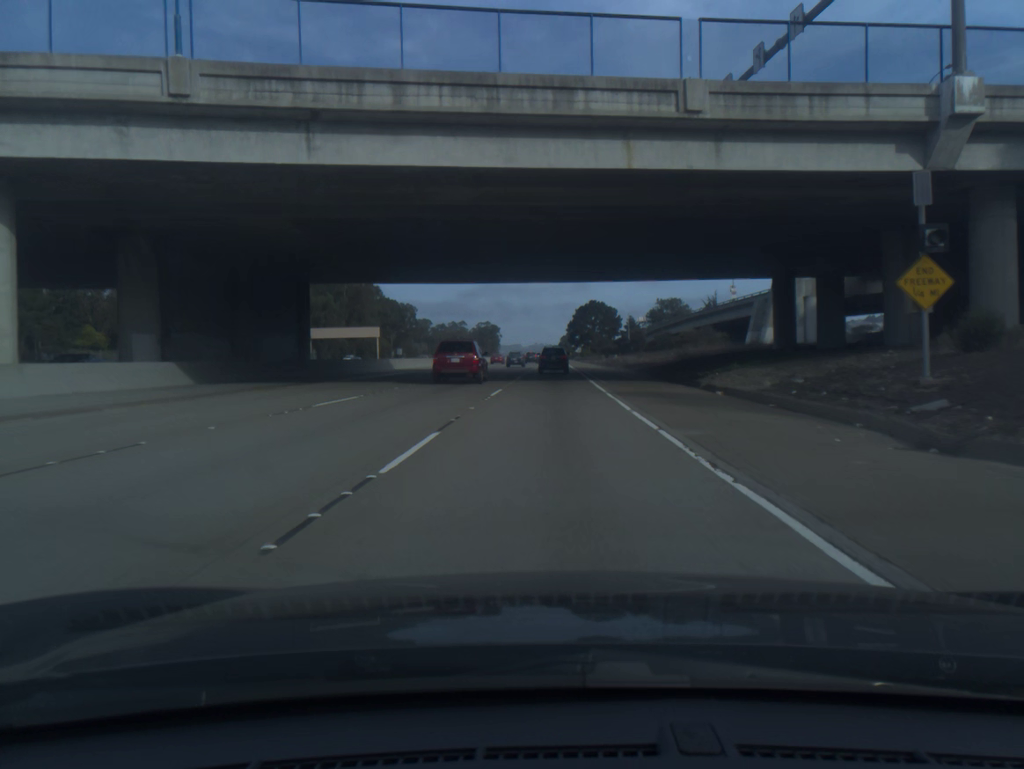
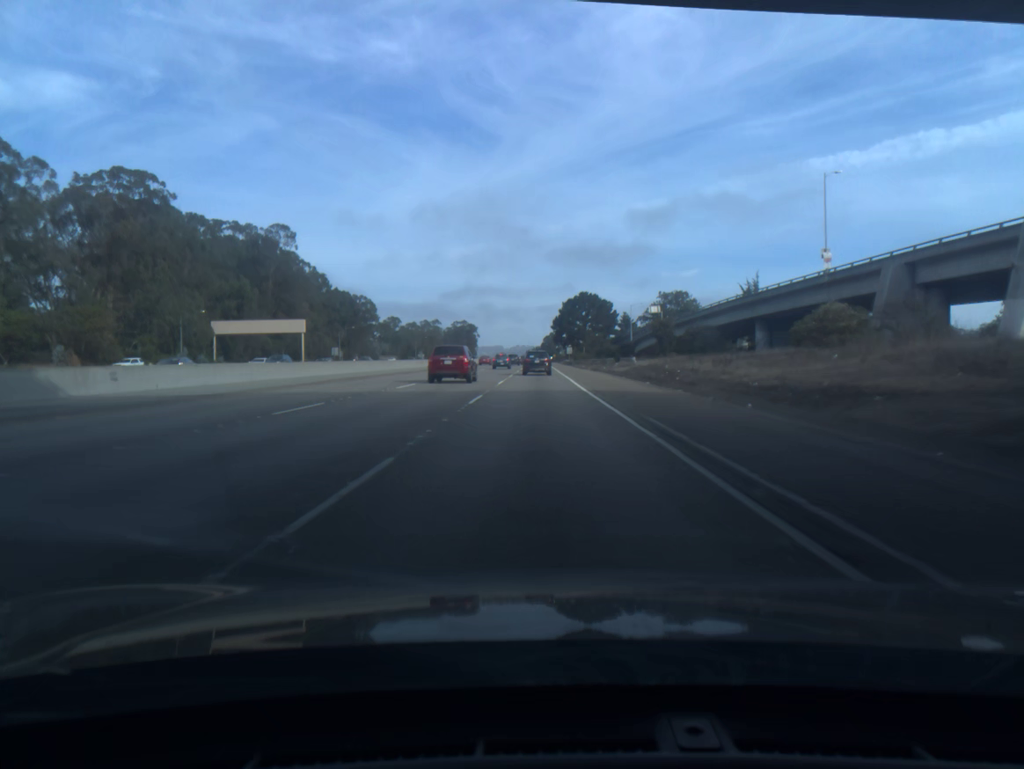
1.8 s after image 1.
(+0.7, +46.1) m; +1°
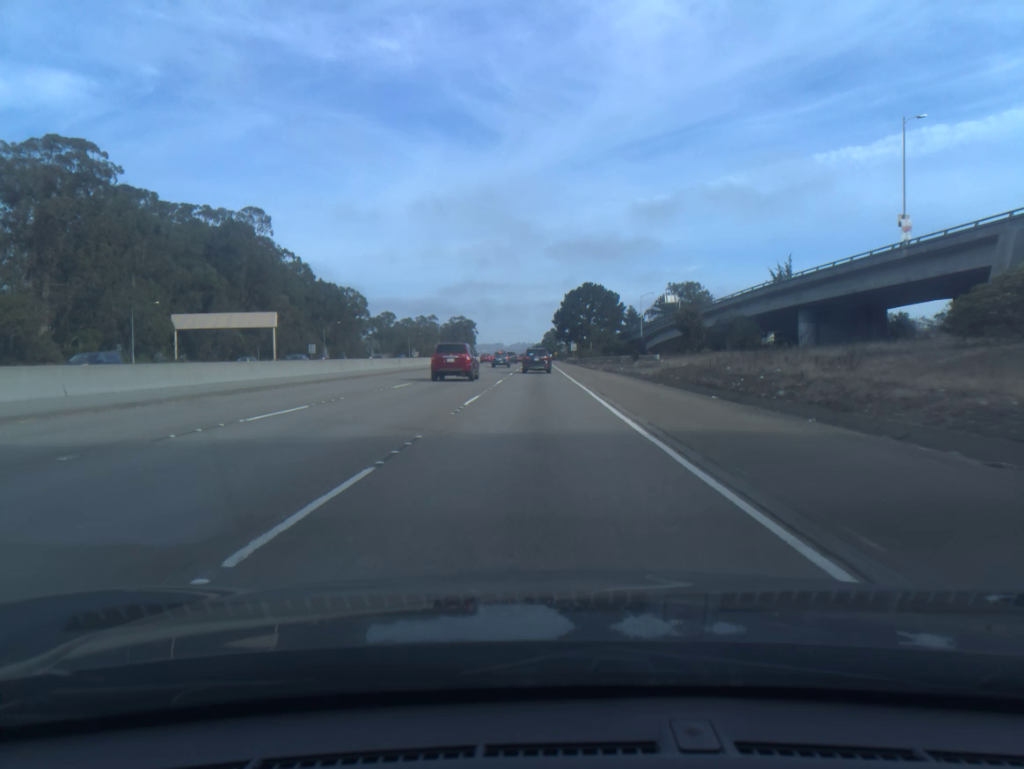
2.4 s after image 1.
(0.0, +15.4) m; 0°
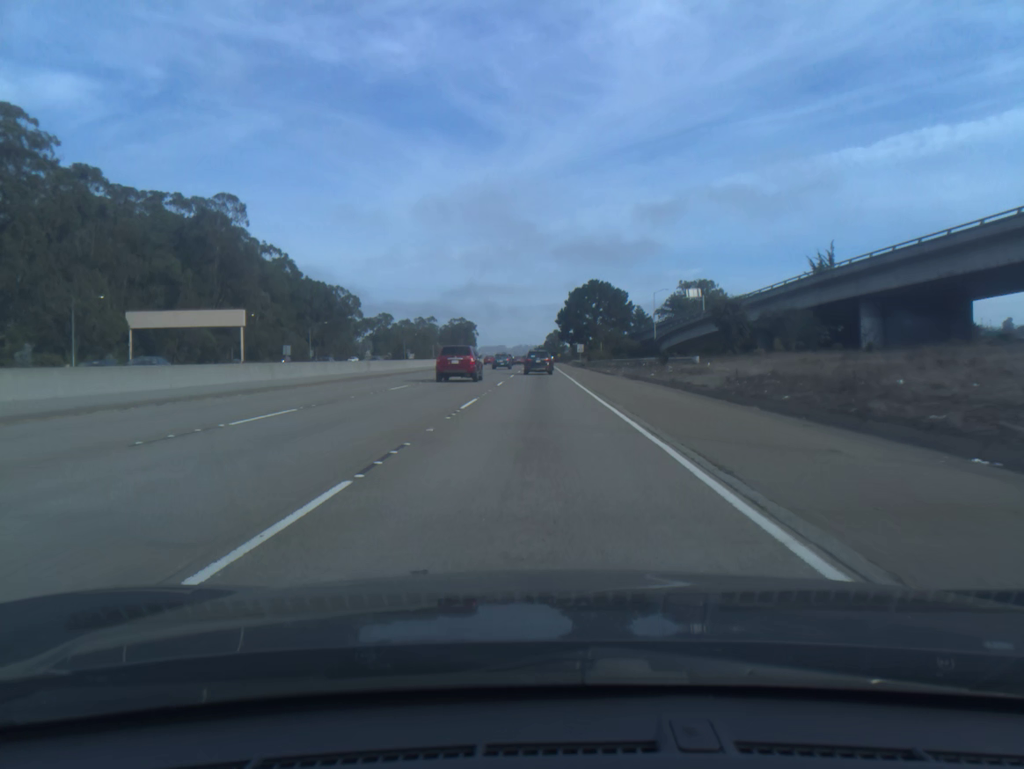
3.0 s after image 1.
(0.0, +15.4) m; 0°
